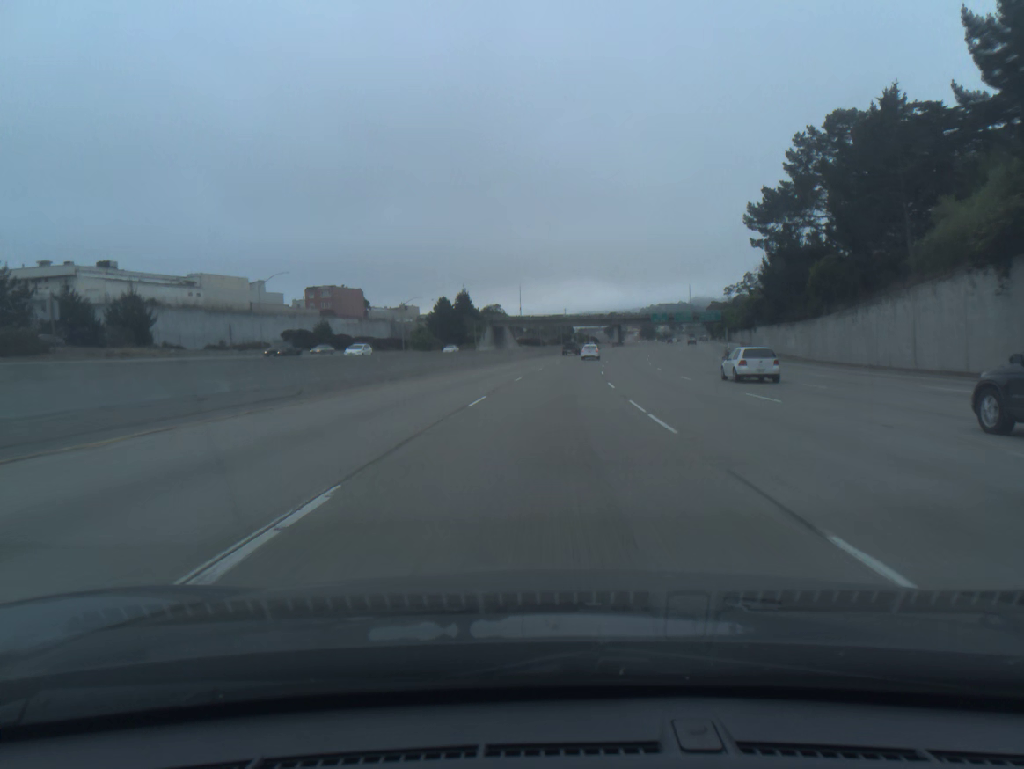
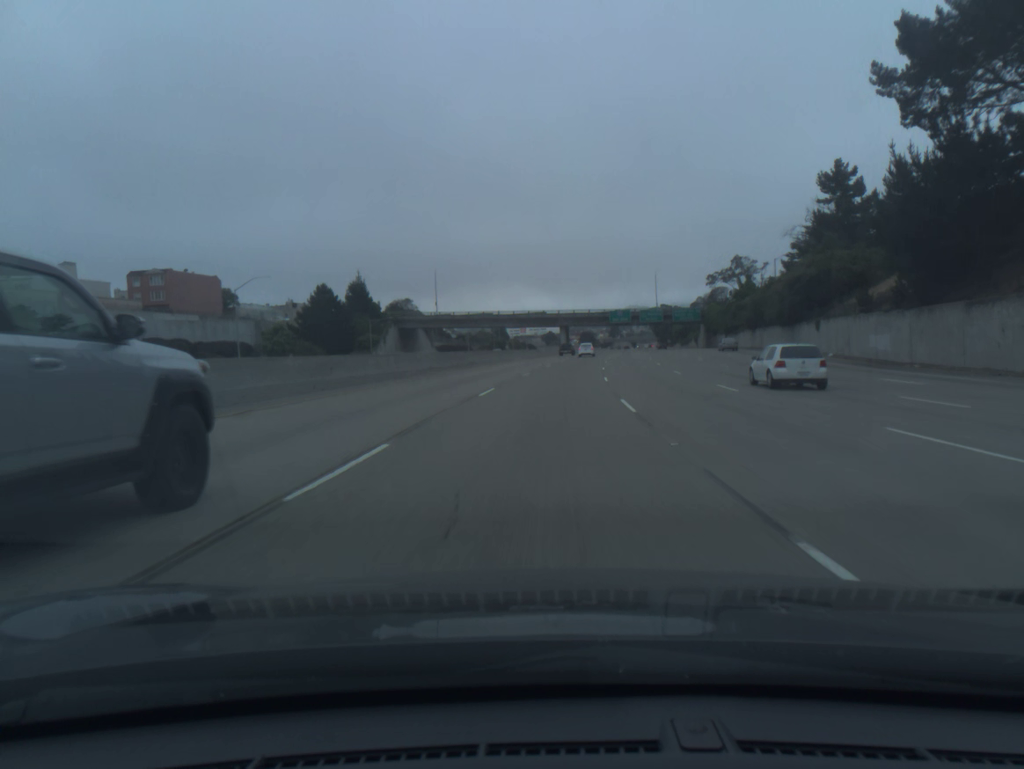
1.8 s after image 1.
(+2.4, +54.6) m; +5°
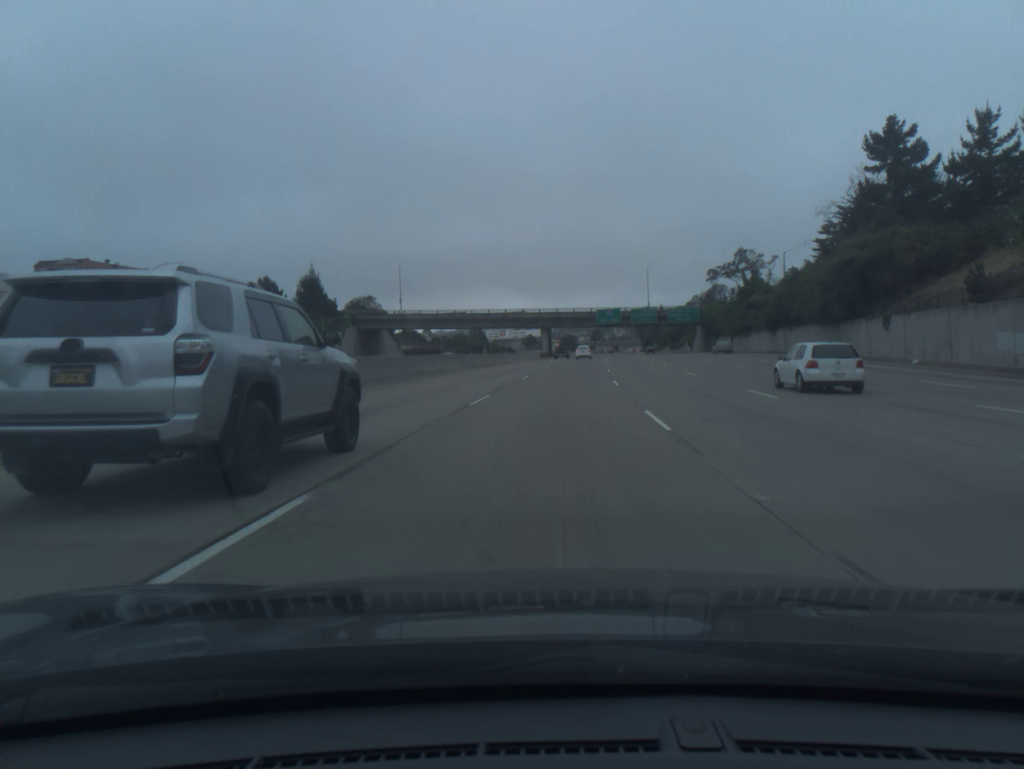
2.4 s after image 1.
(+0.2, +18.2) m; +1°
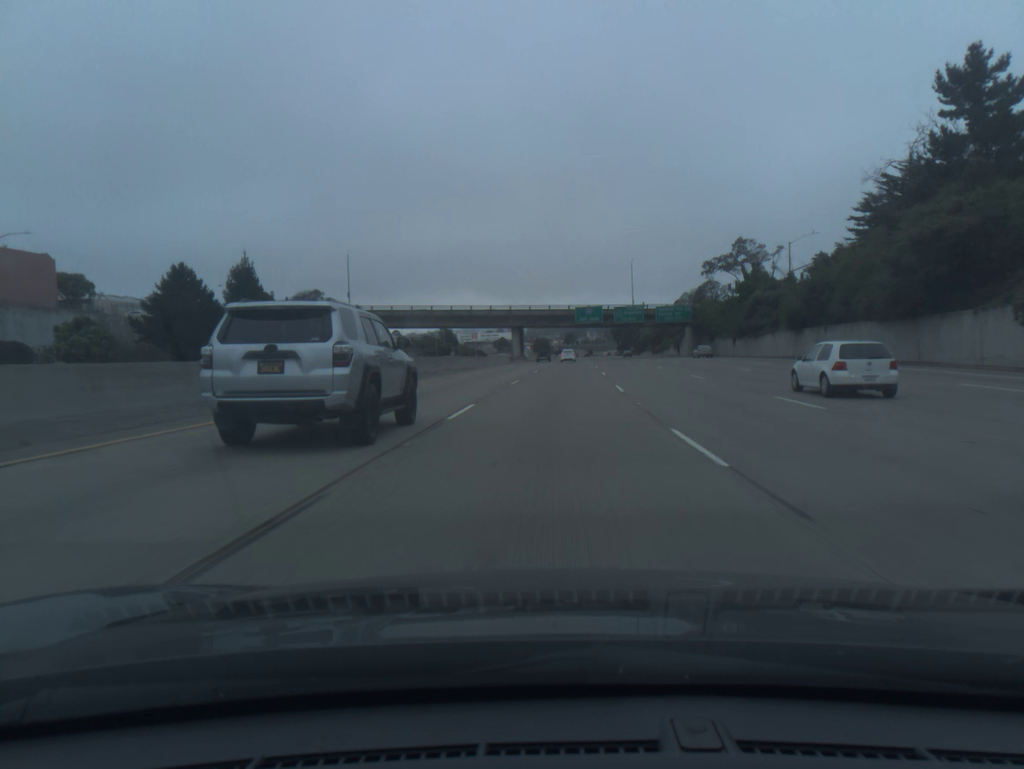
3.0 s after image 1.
(+0.3, +18.2) m; +2°
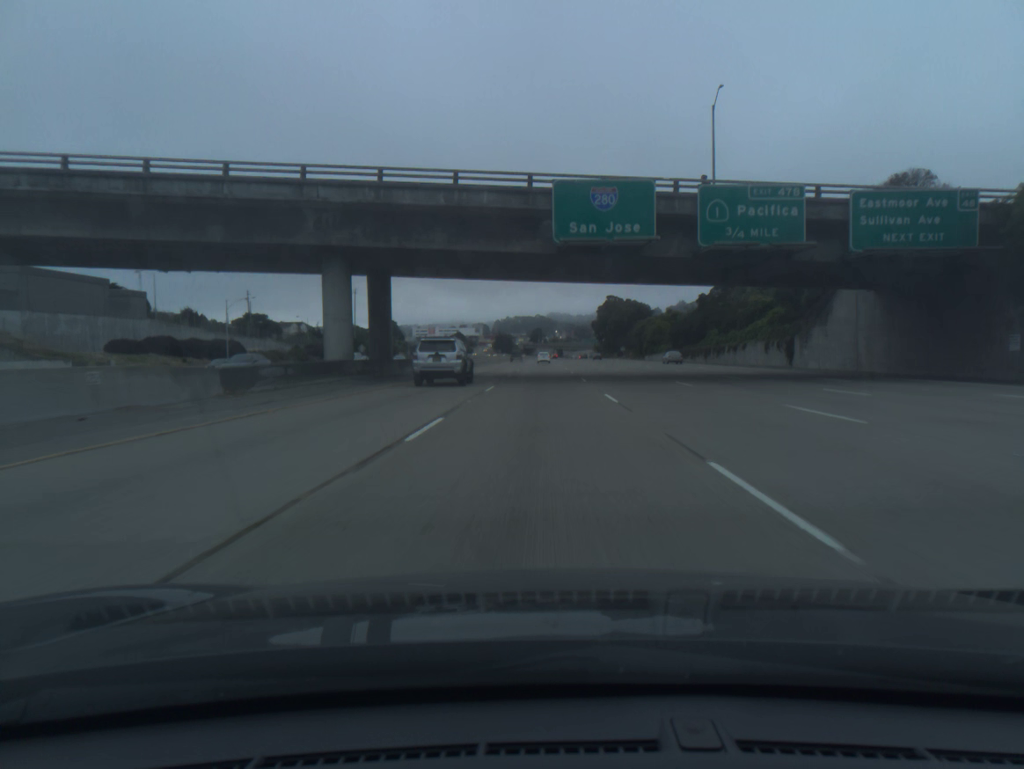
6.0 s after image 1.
(+3.7, +91.0) m; +3°
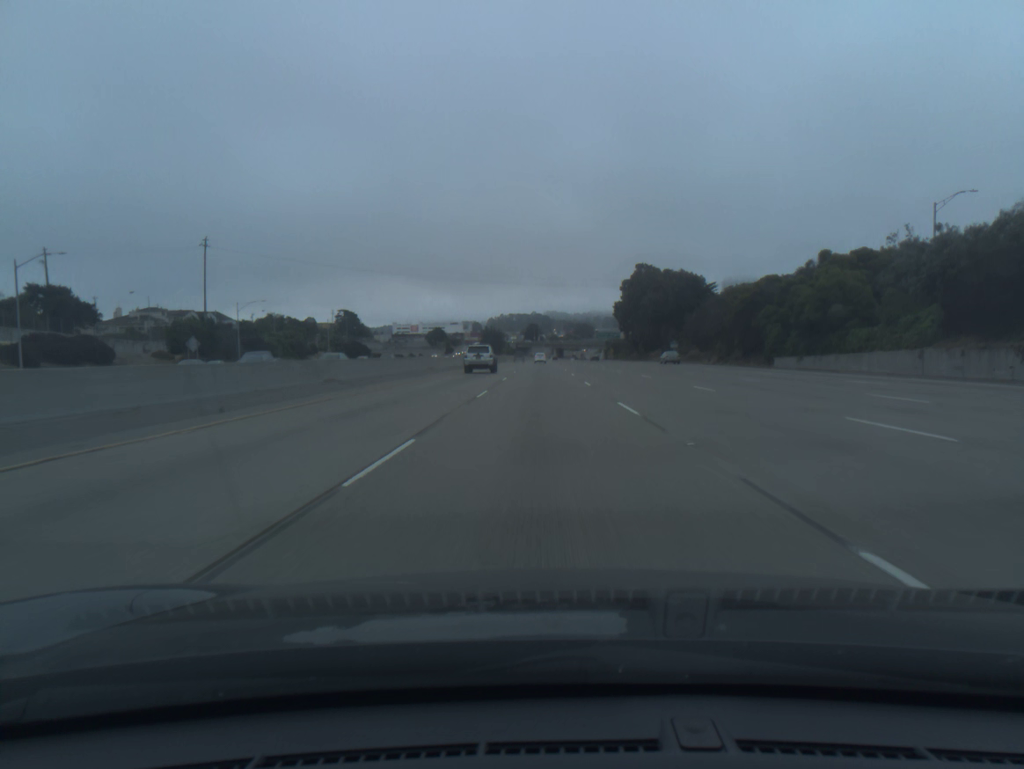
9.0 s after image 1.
(0.0, +91.4) m; 0°
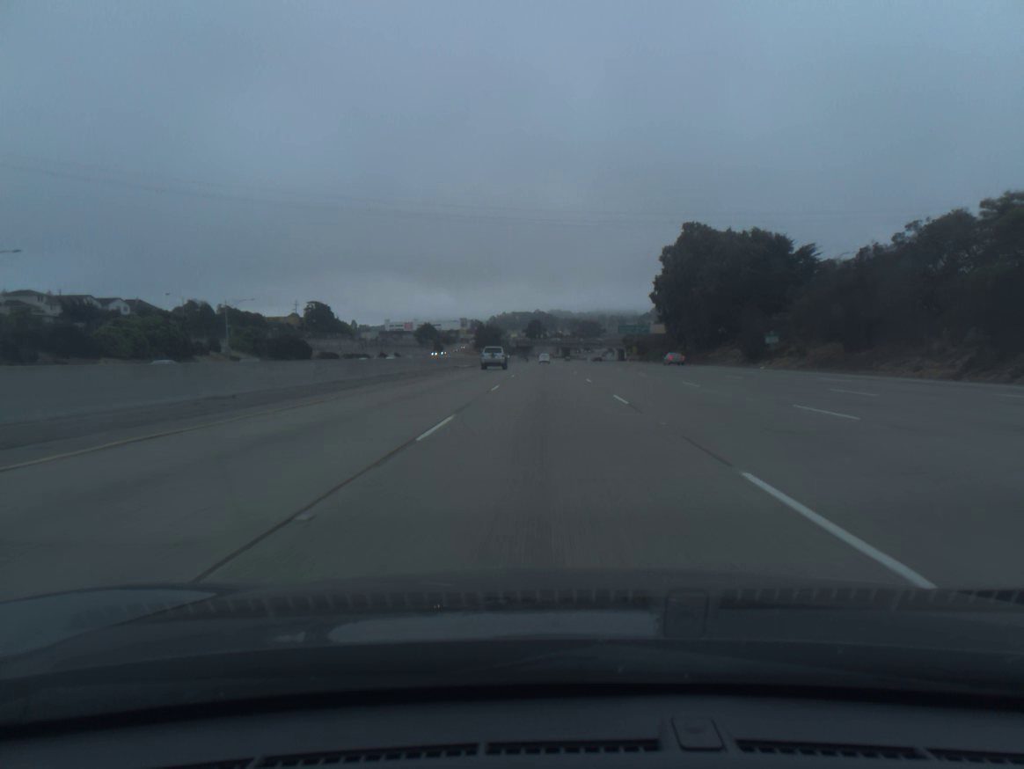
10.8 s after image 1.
(-0.2, +55.0) m; 0°
